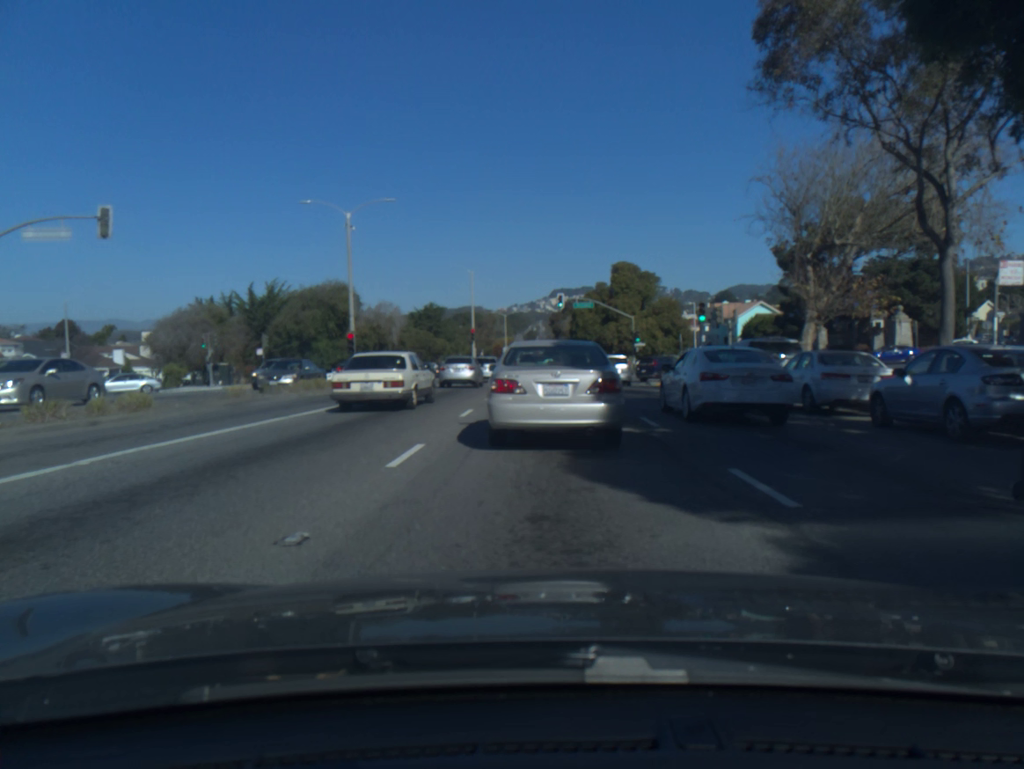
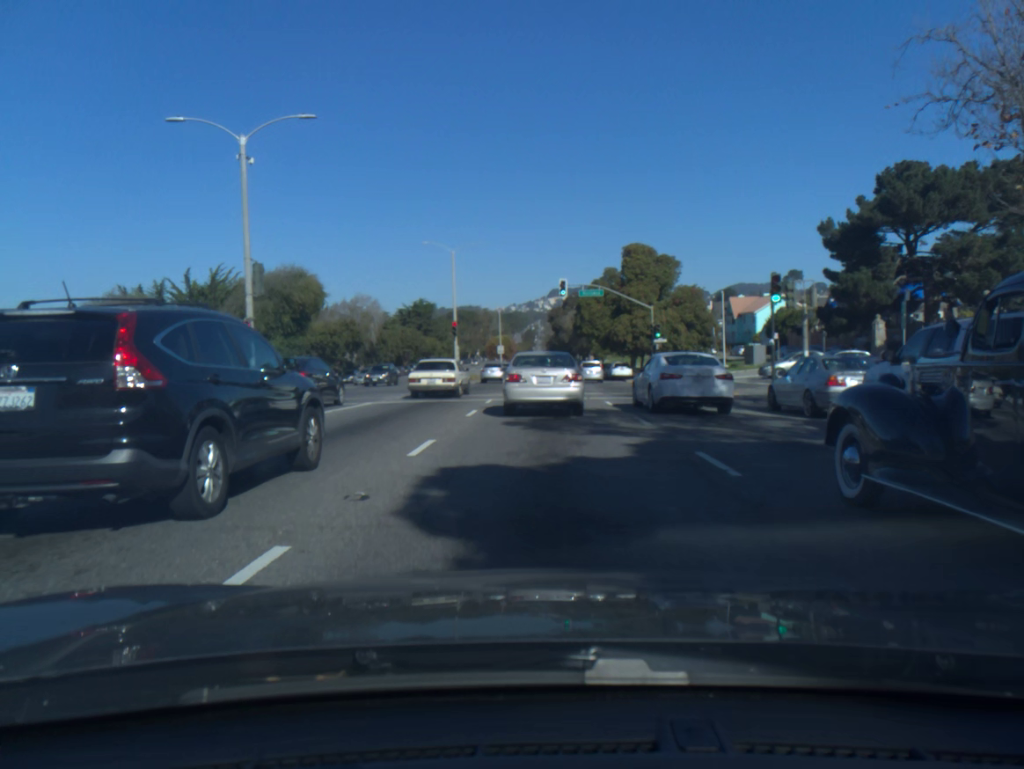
(-0.2, +12.8) m; -1°
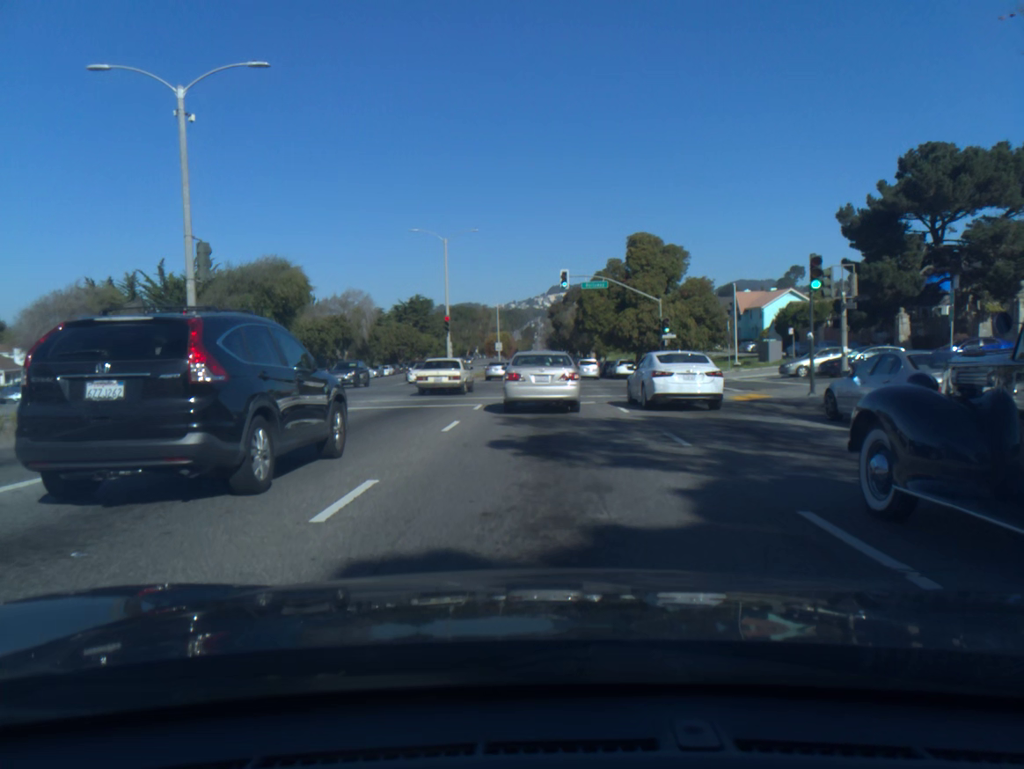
(0.0, +4.0) m; 0°
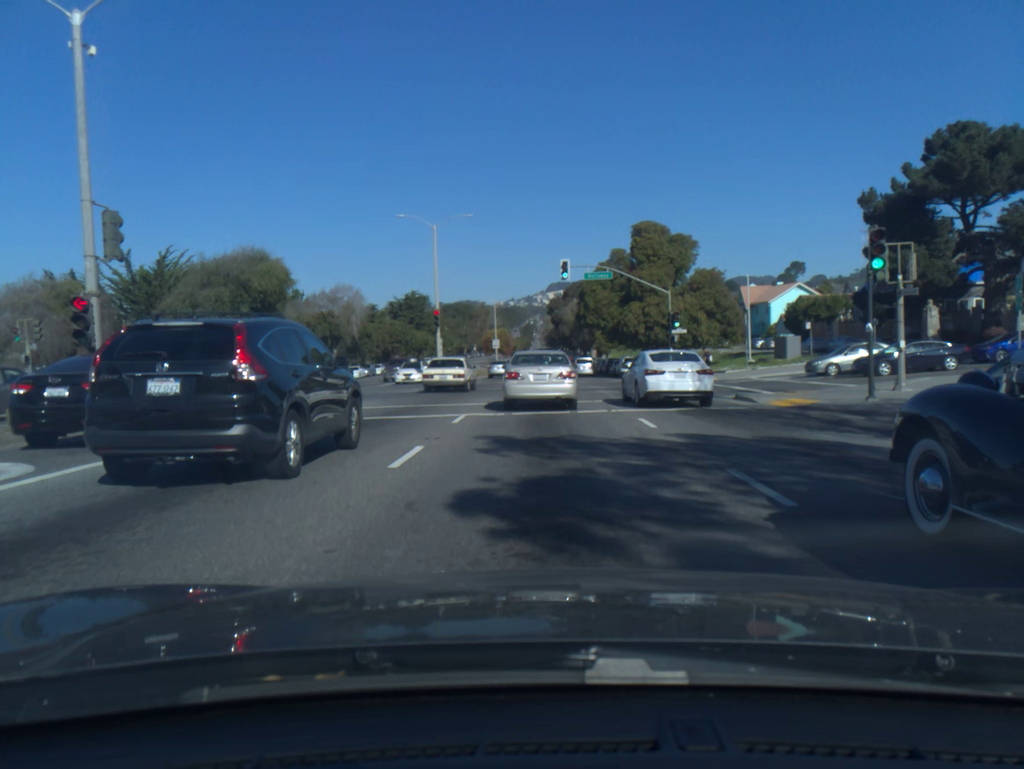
(0.0, +4.4) m; 0°
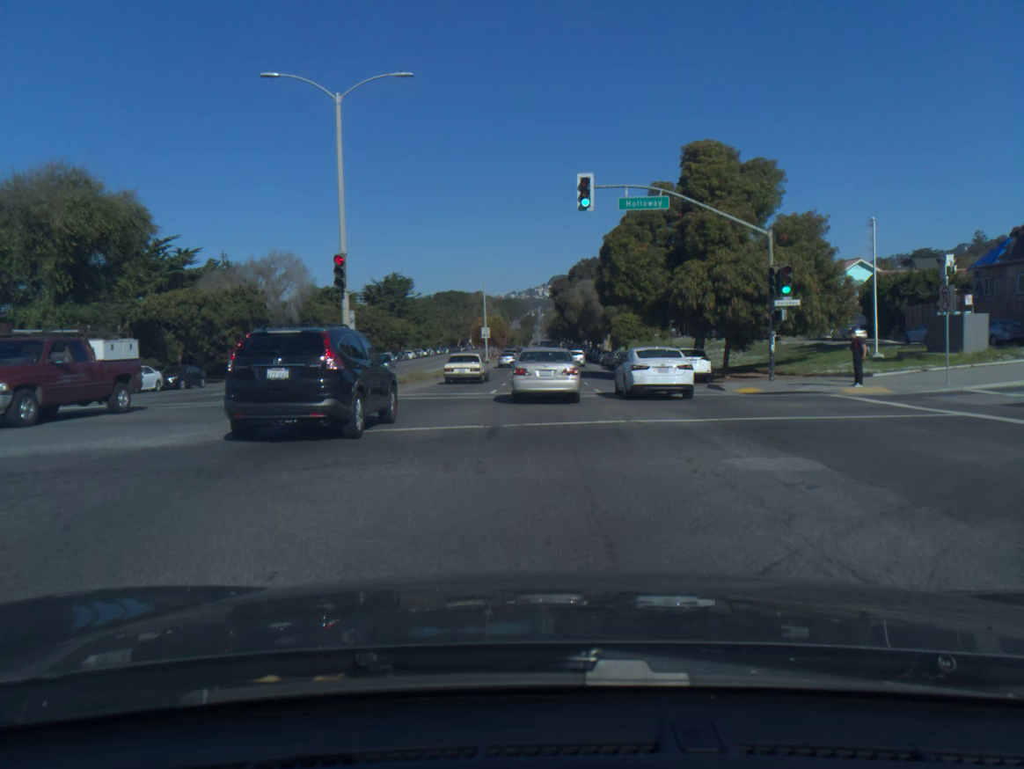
(-0.2, +21.8) m; -1°
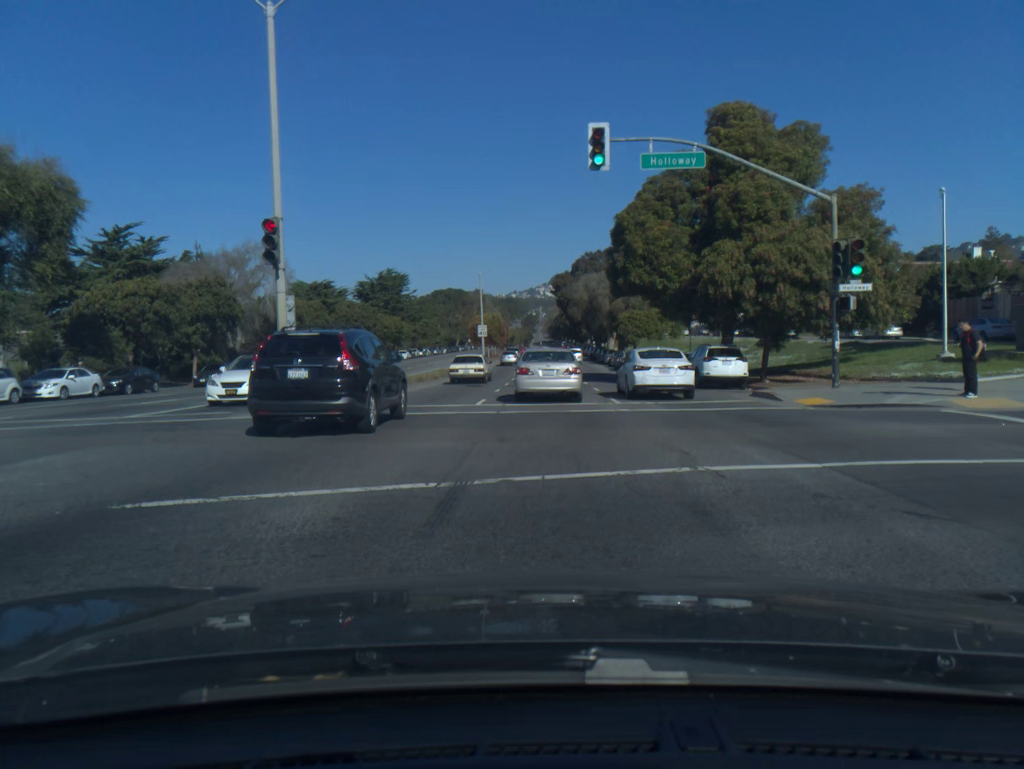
(0.0, +6.1) m; 0°
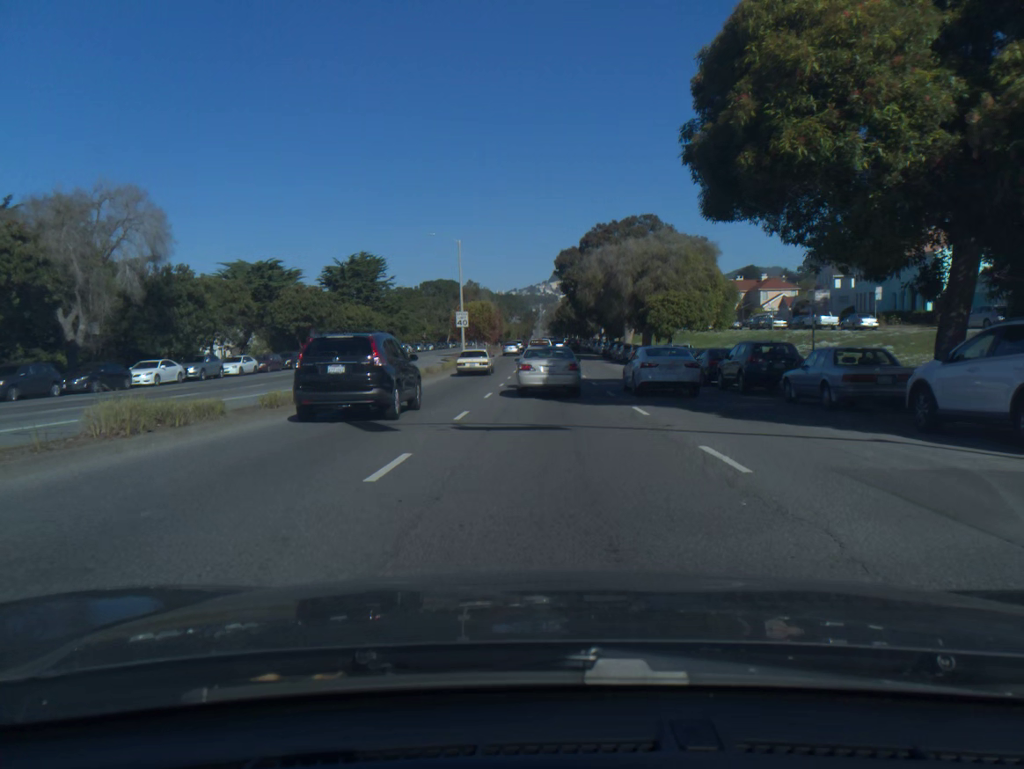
(-0.1, +20.2) m; 0°
